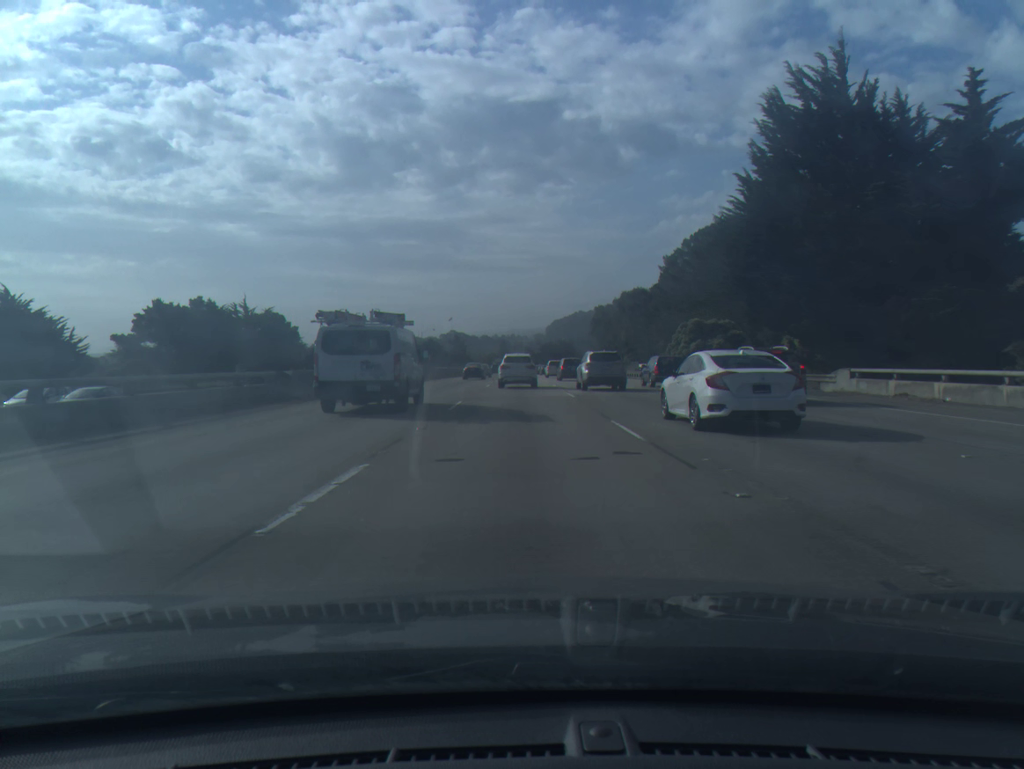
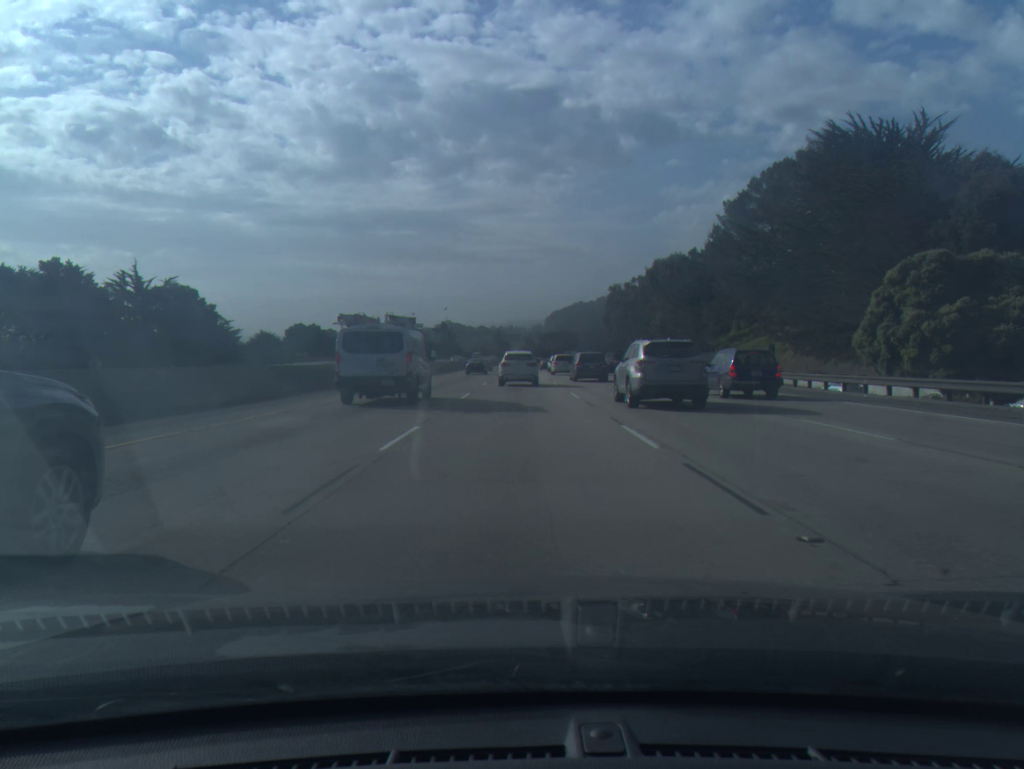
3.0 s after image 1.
(+0.1, +46.4) m; 0°
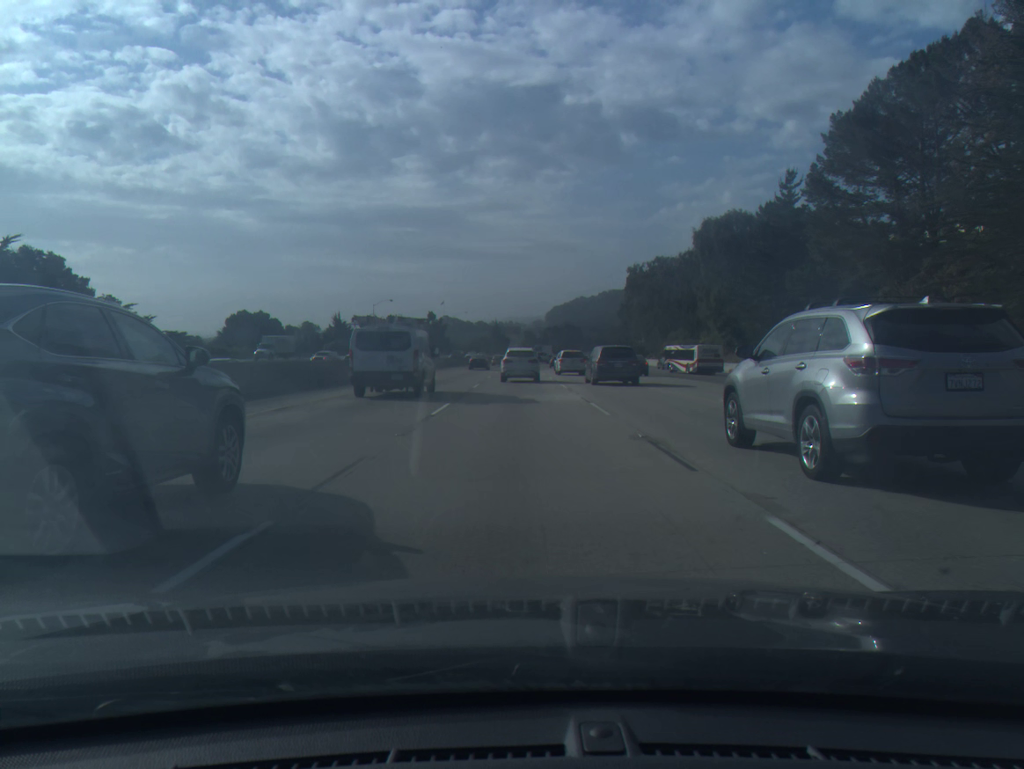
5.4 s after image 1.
(0.0, +37.5) m; 0°
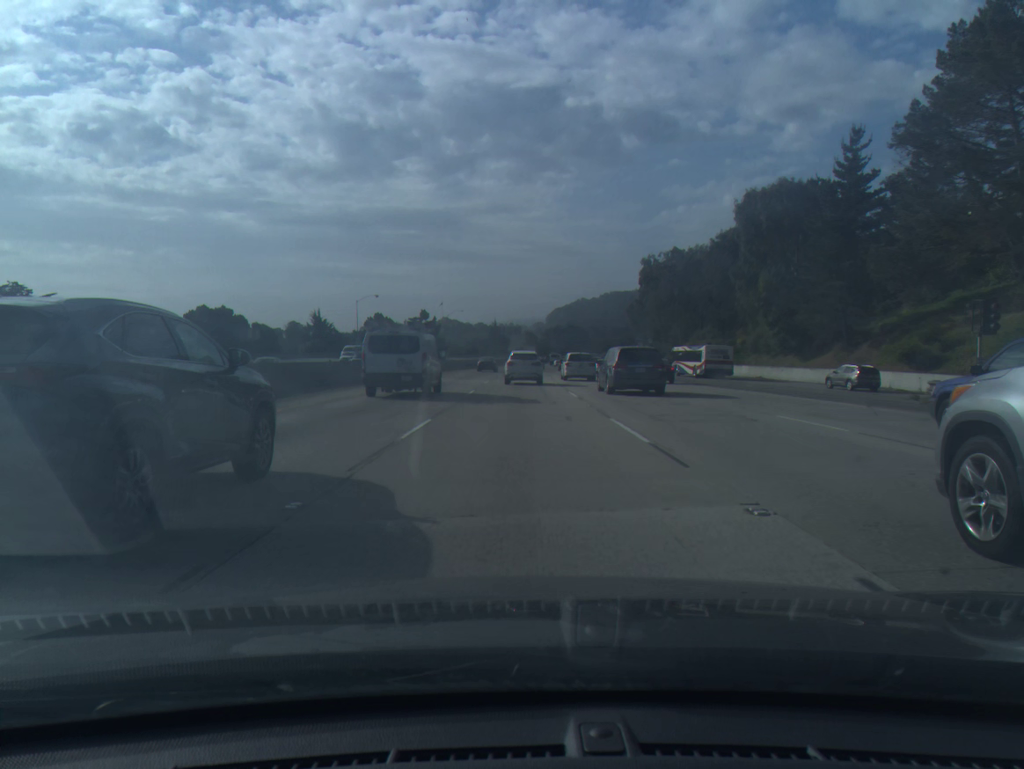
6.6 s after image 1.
(0.0, +19.1) m; 0°
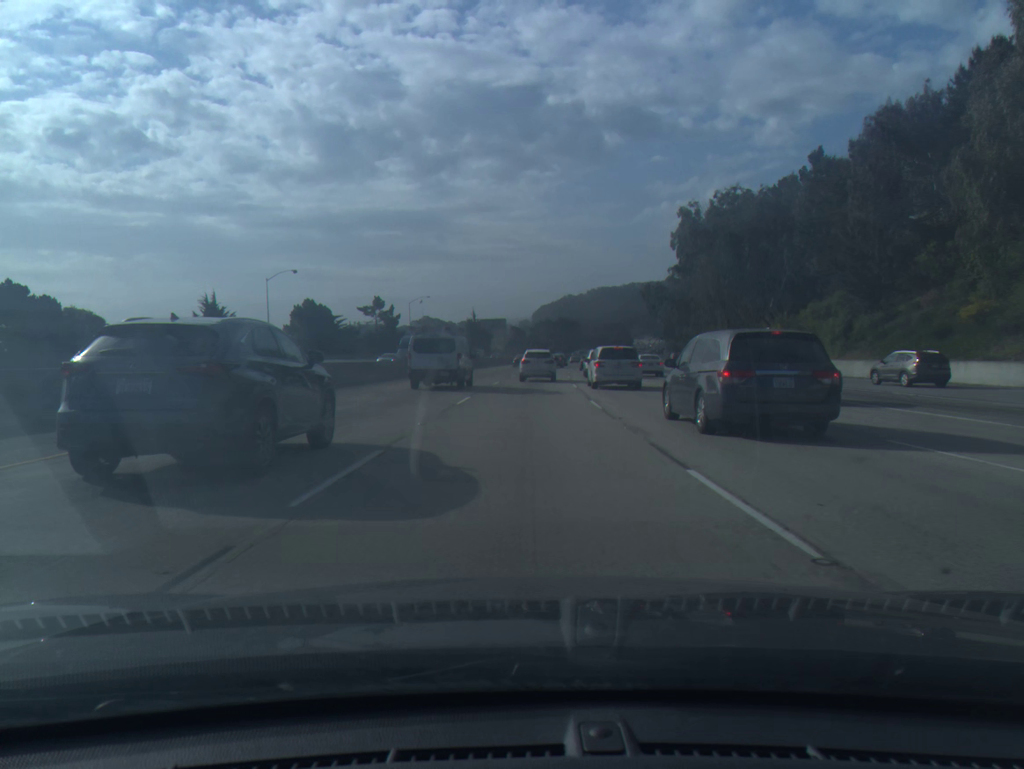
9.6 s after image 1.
(+0.2, +49.2) m; +1°
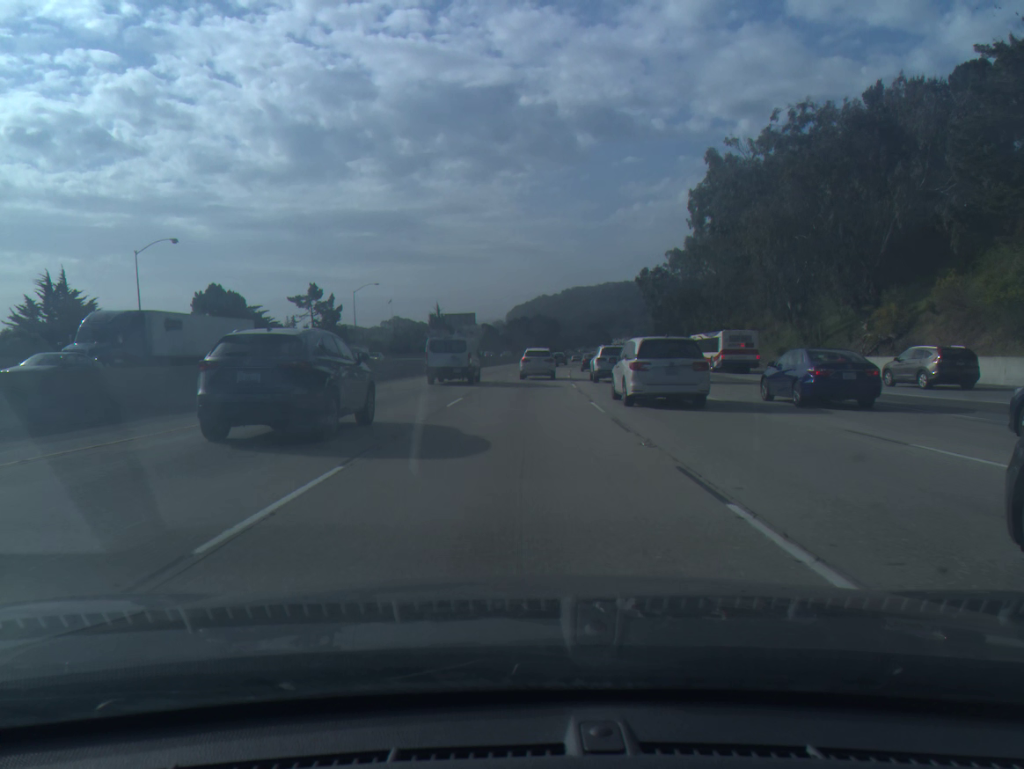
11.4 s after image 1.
(+0.5, +30.6) m; +2°
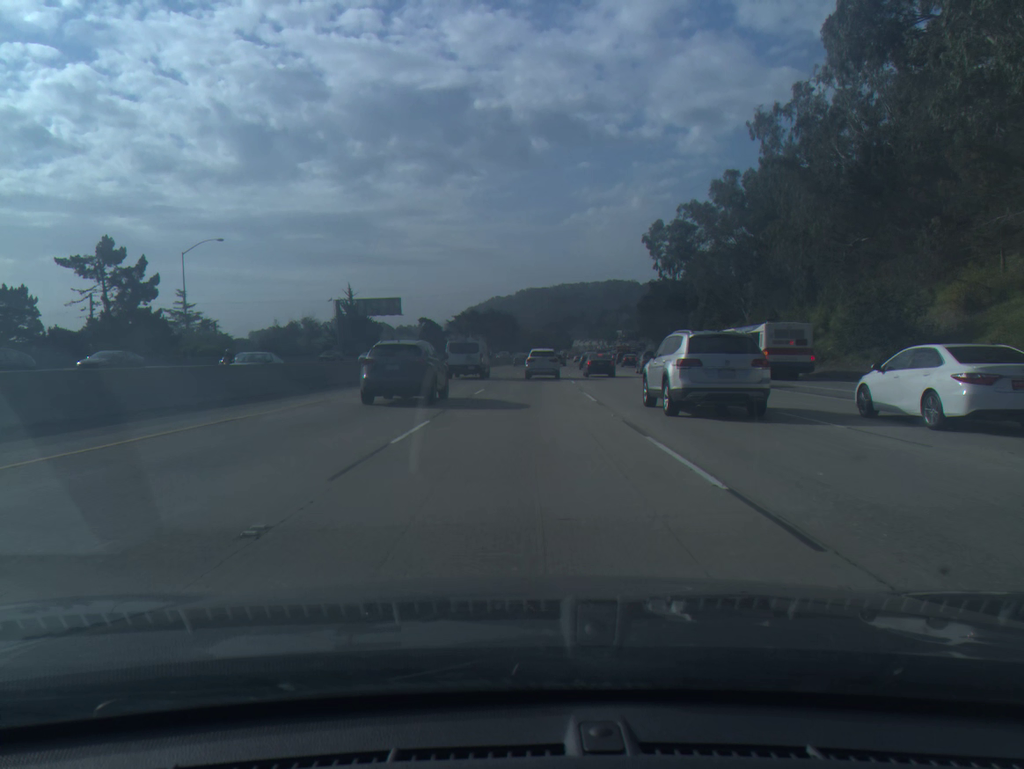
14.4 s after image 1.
(+1.3, +52.1) m; +3°
